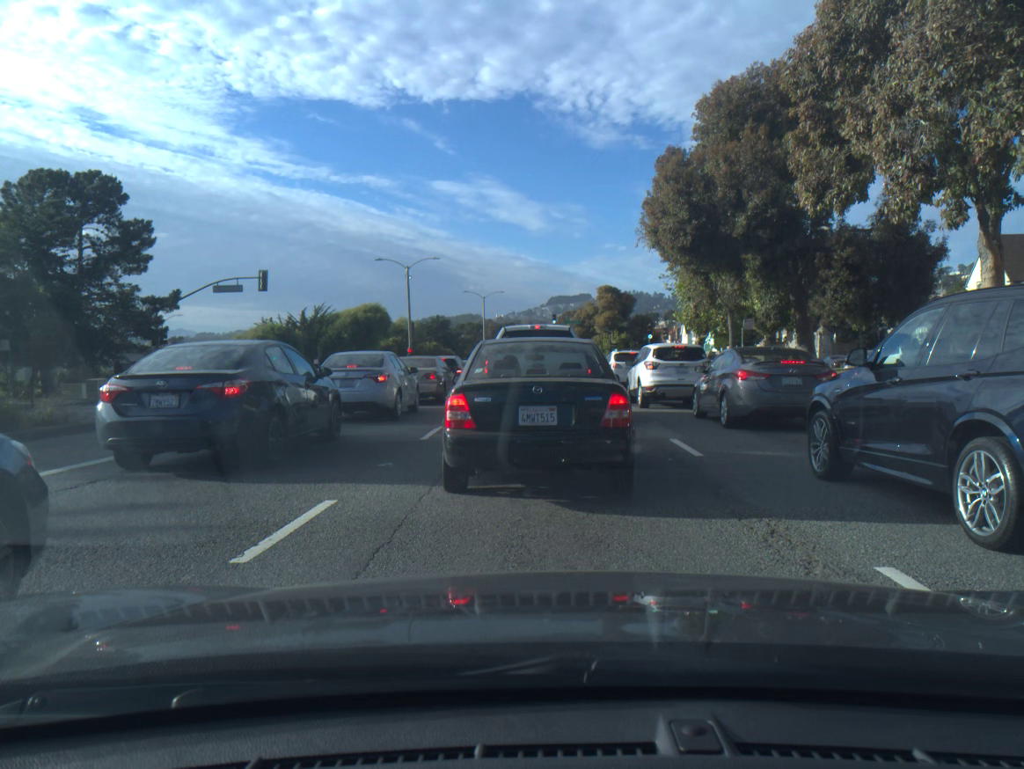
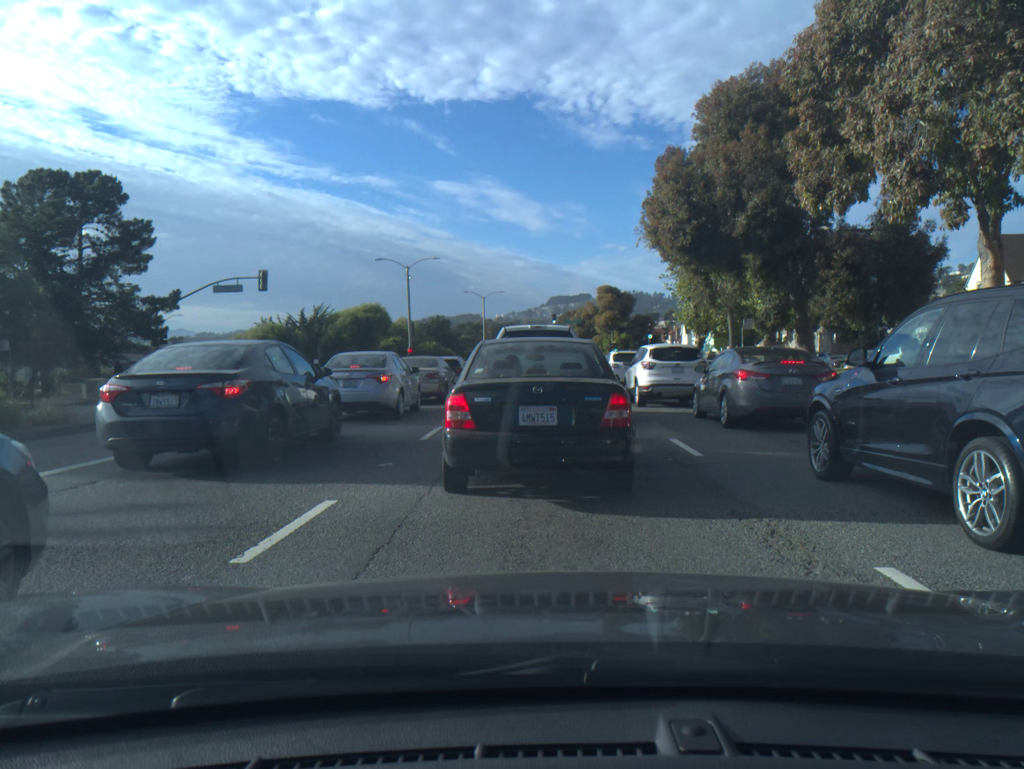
(0.0, 0.0) m; 0°
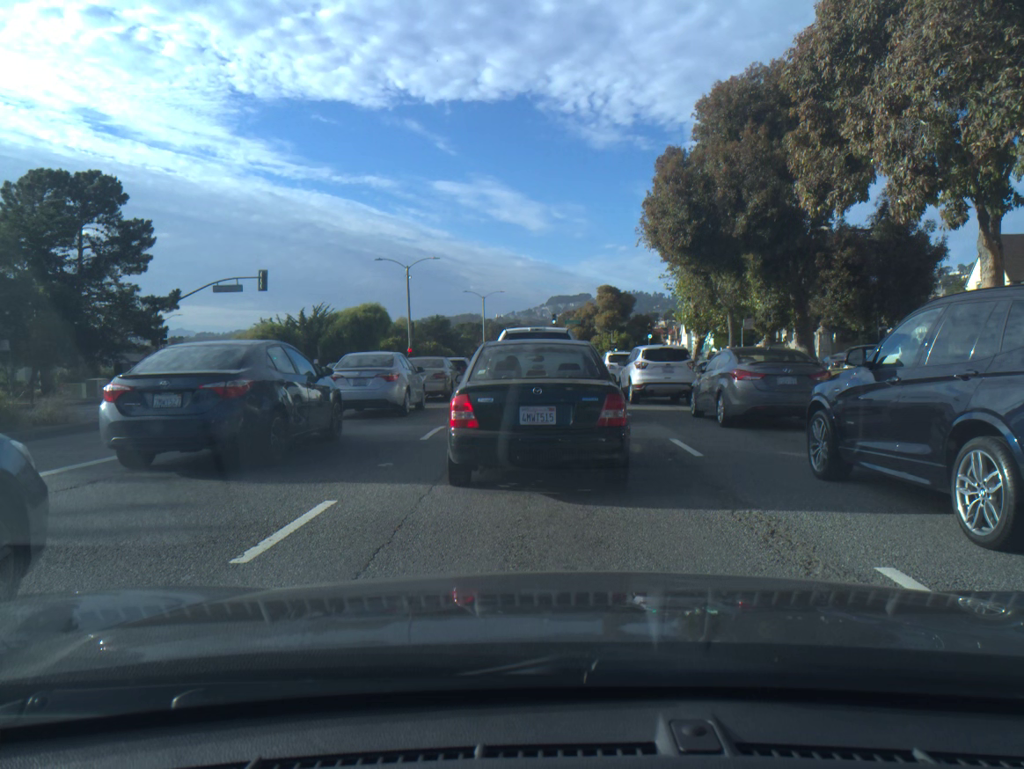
(0.0, 0.0) m; 0°
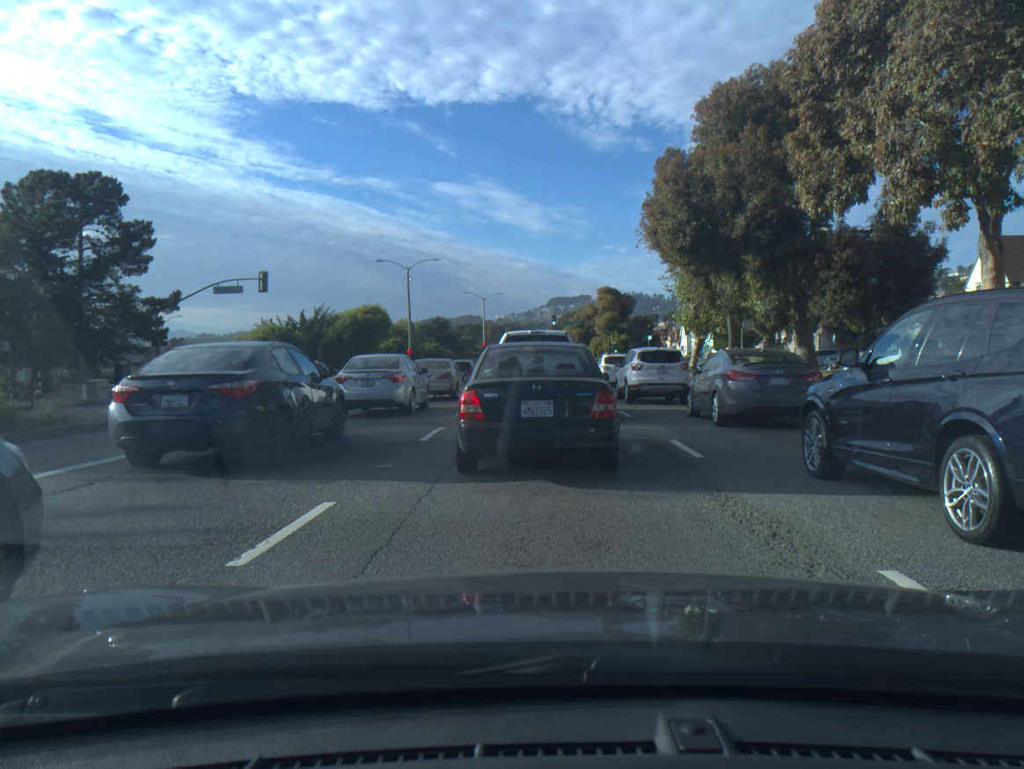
(0.0, 0.0) m; 0°
